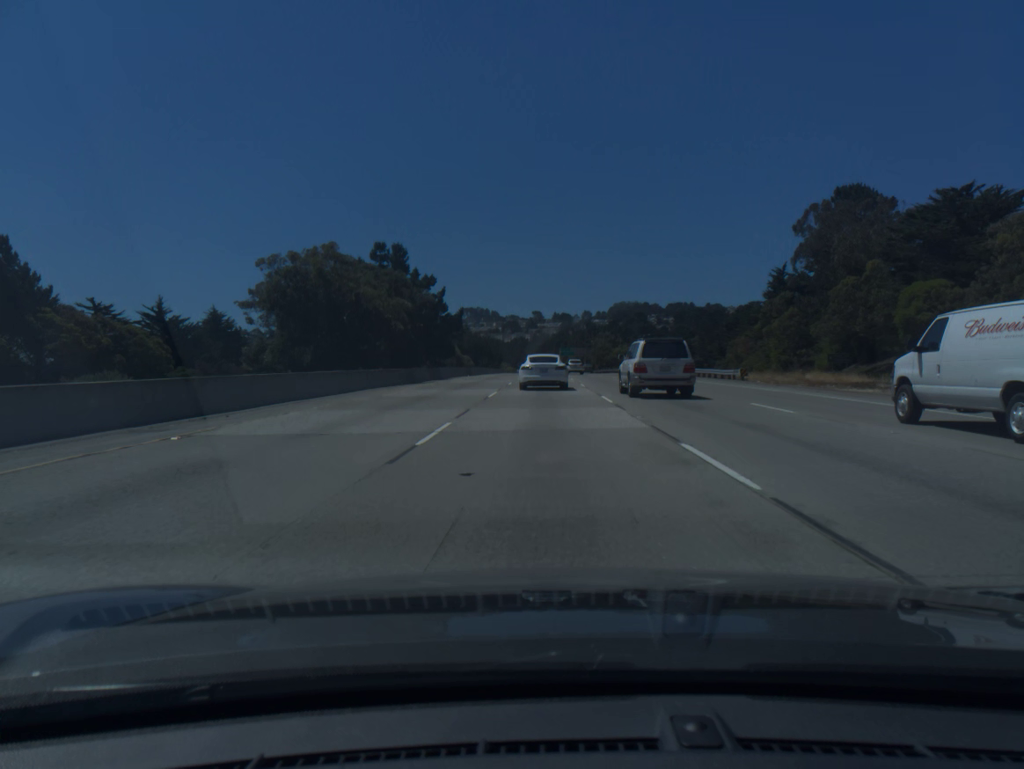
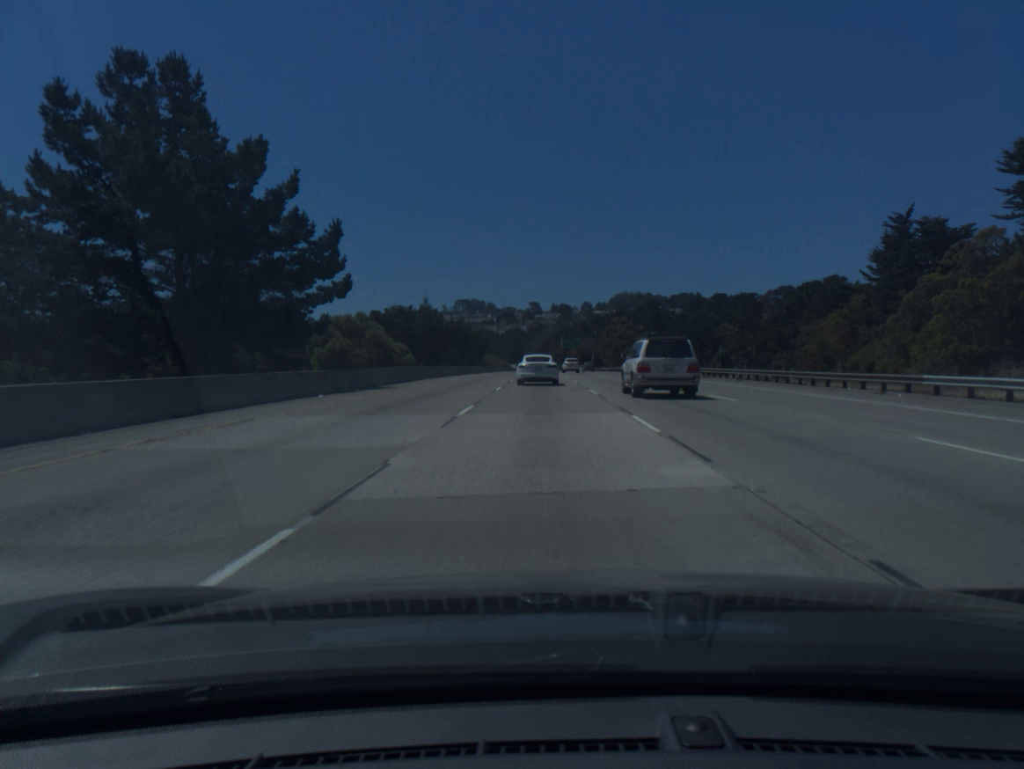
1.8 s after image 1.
(+0.1, +53.3) m; 0°
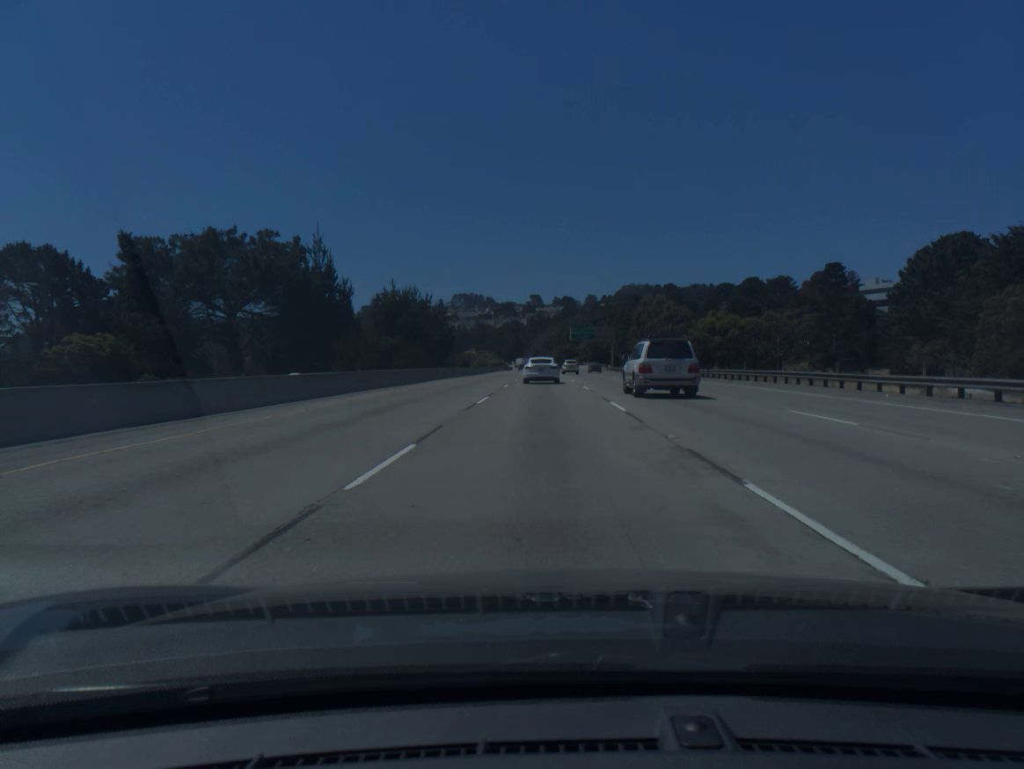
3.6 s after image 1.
(-0.1, +52.8) m; 0°
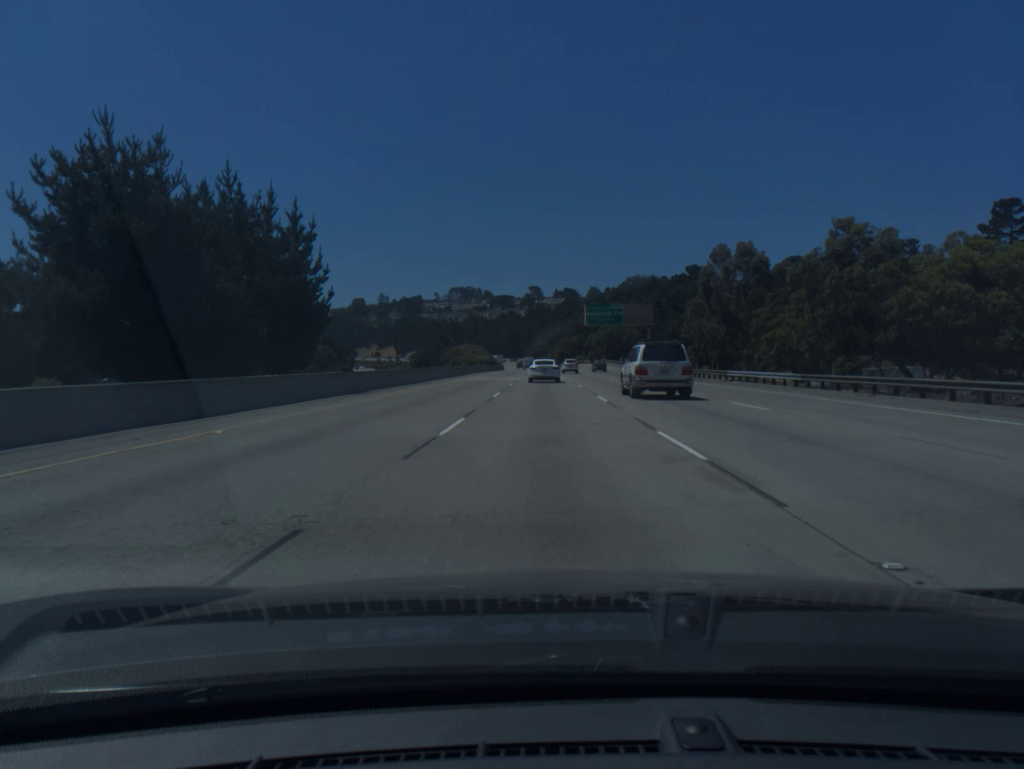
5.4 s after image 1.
(0.0, +52.7) m; 0°
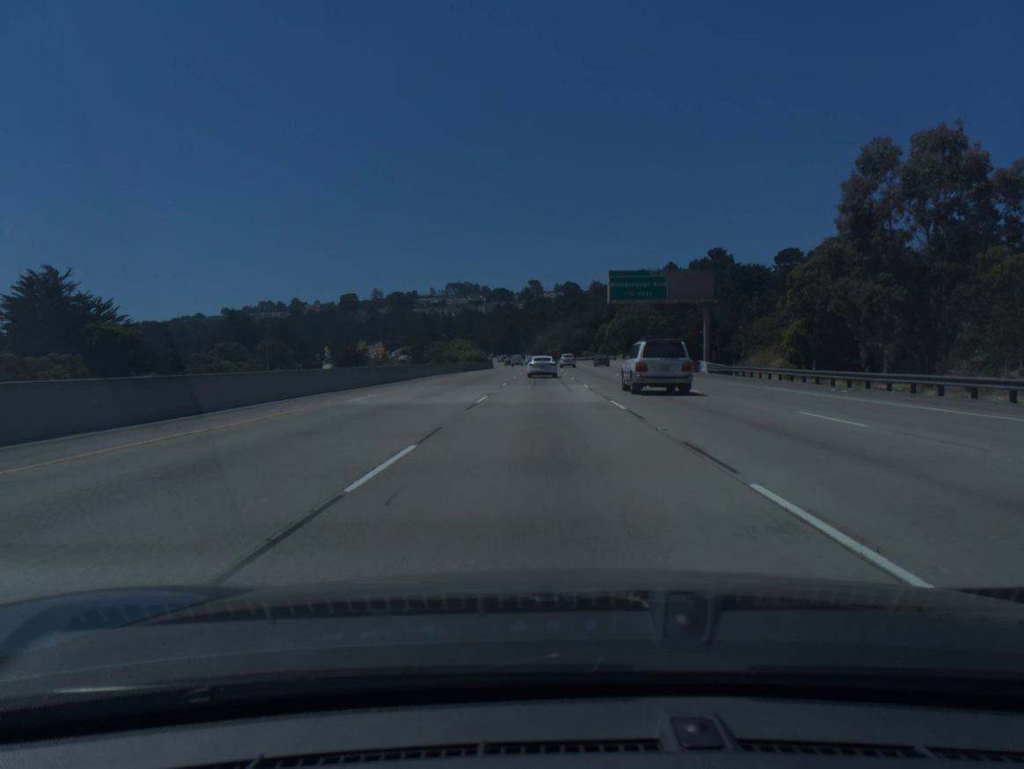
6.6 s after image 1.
(0.0, +35.4) m; 0°
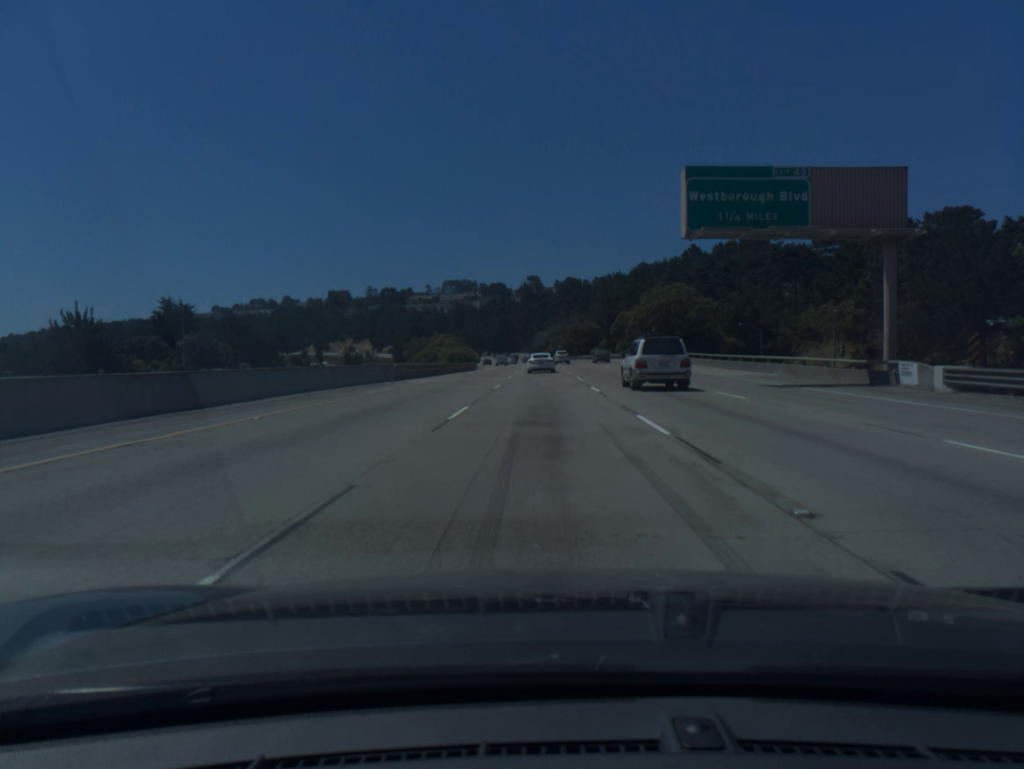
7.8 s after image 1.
(0.0, +35.6) m; 0°
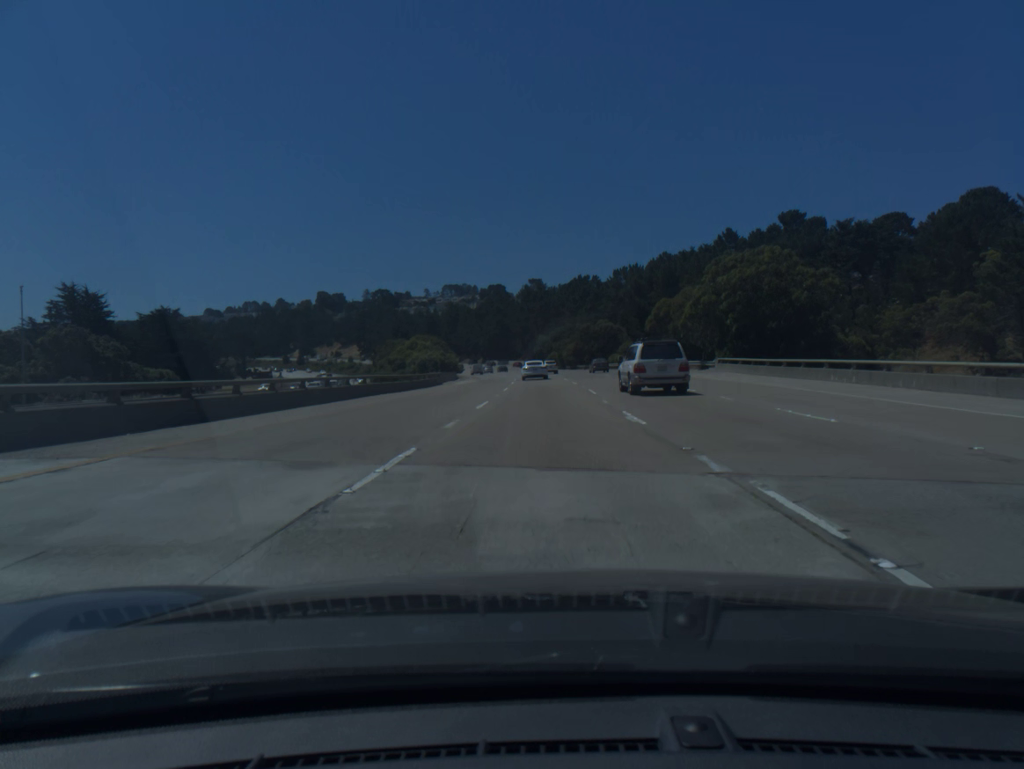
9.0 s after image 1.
(0.0, +35.8) m; 0°
